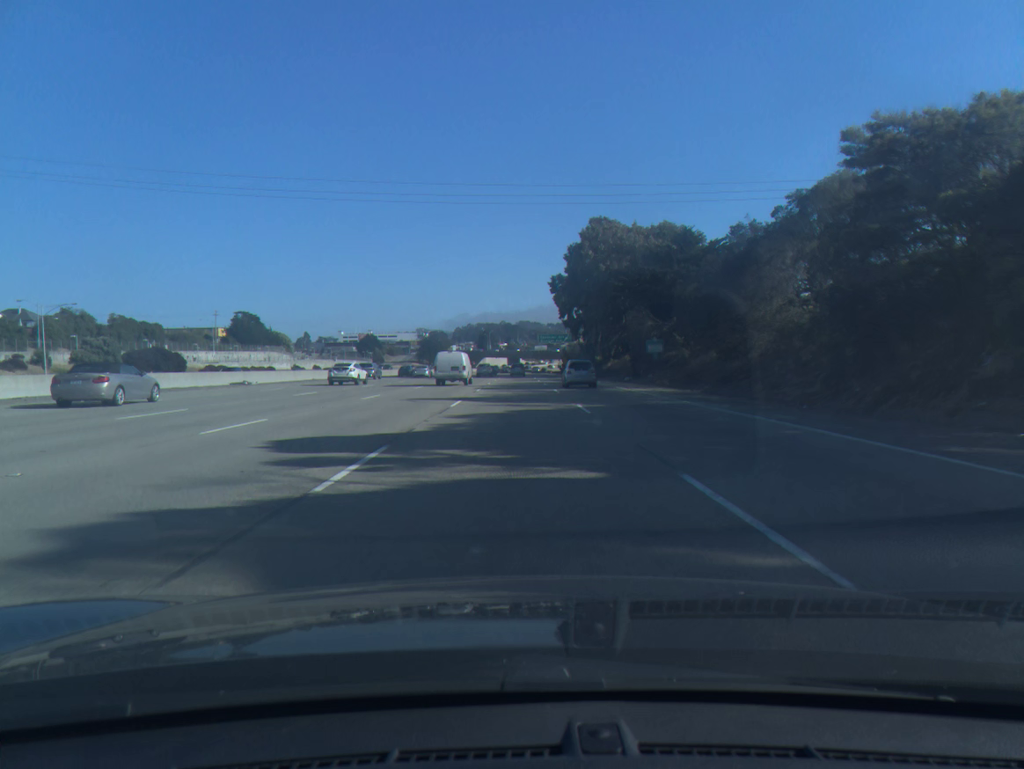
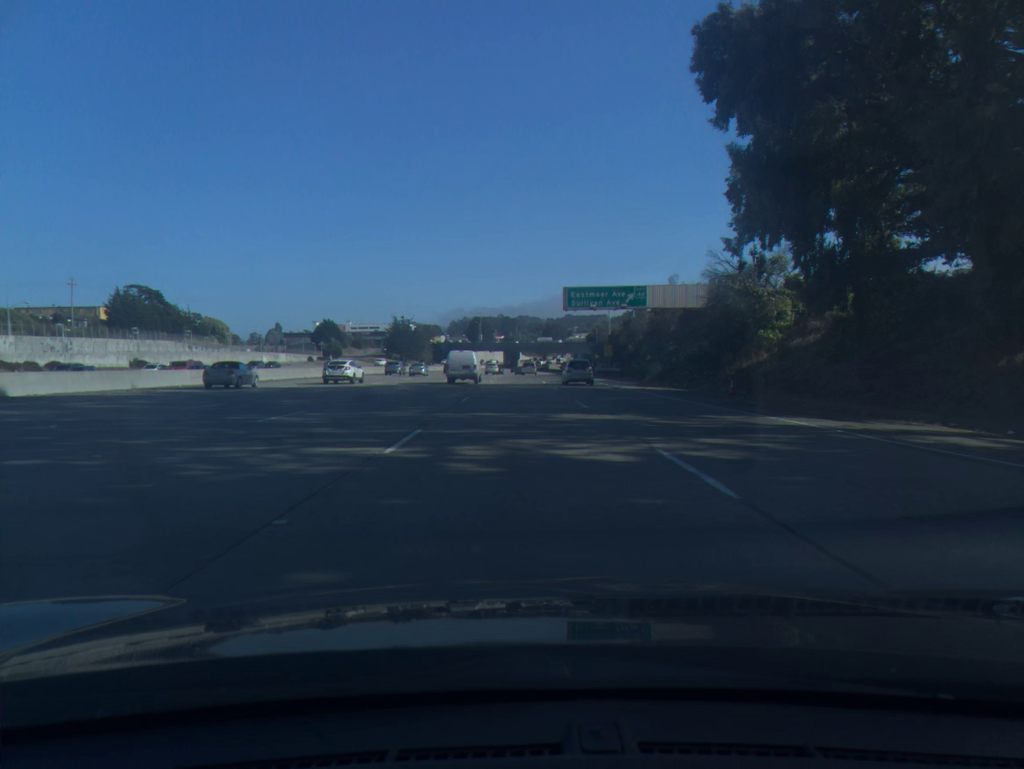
(-0.2, +85.2) m; 0°
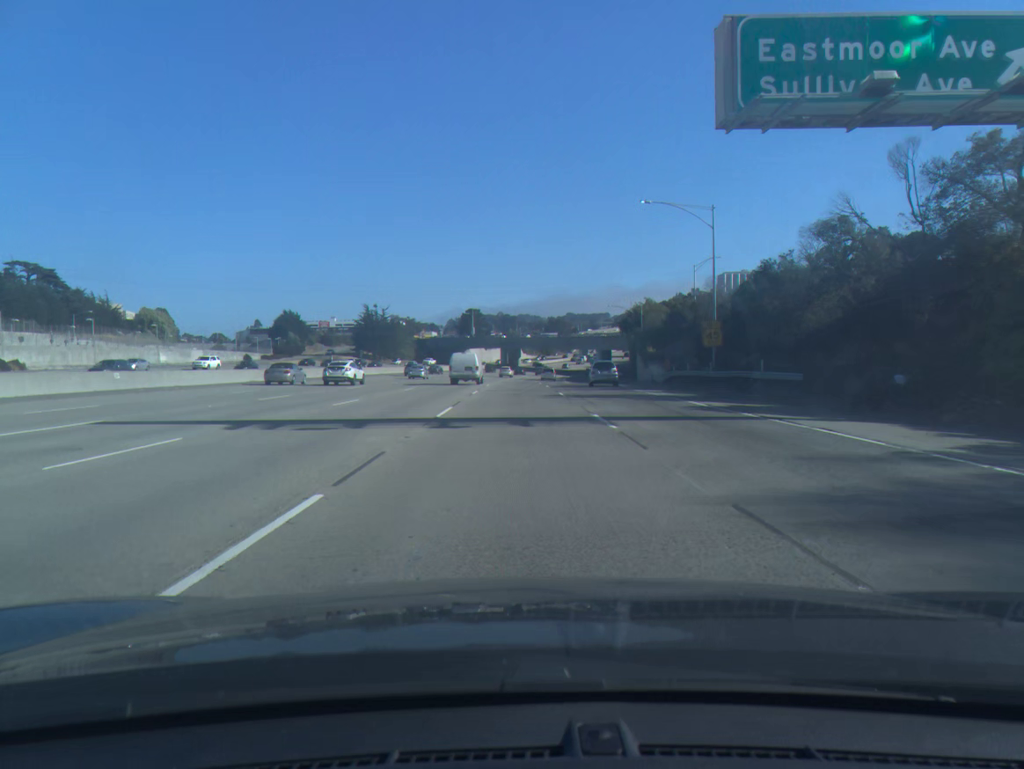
(-0.1, +51.2) m; 0°
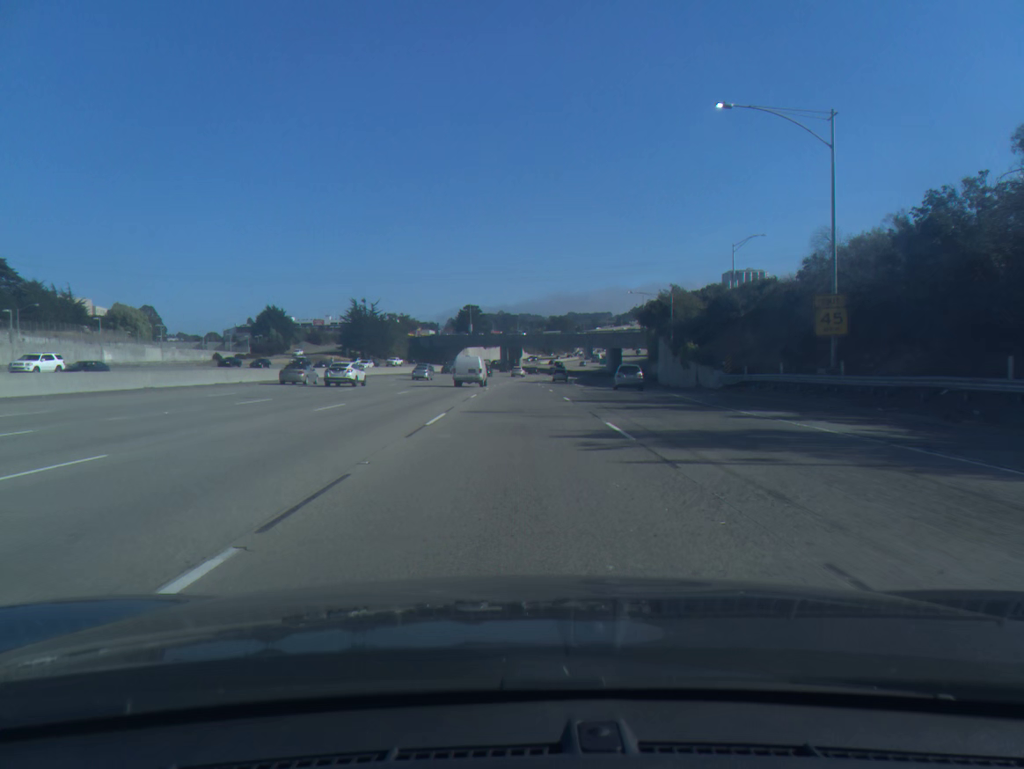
(0.0, +17.1) m; 0°
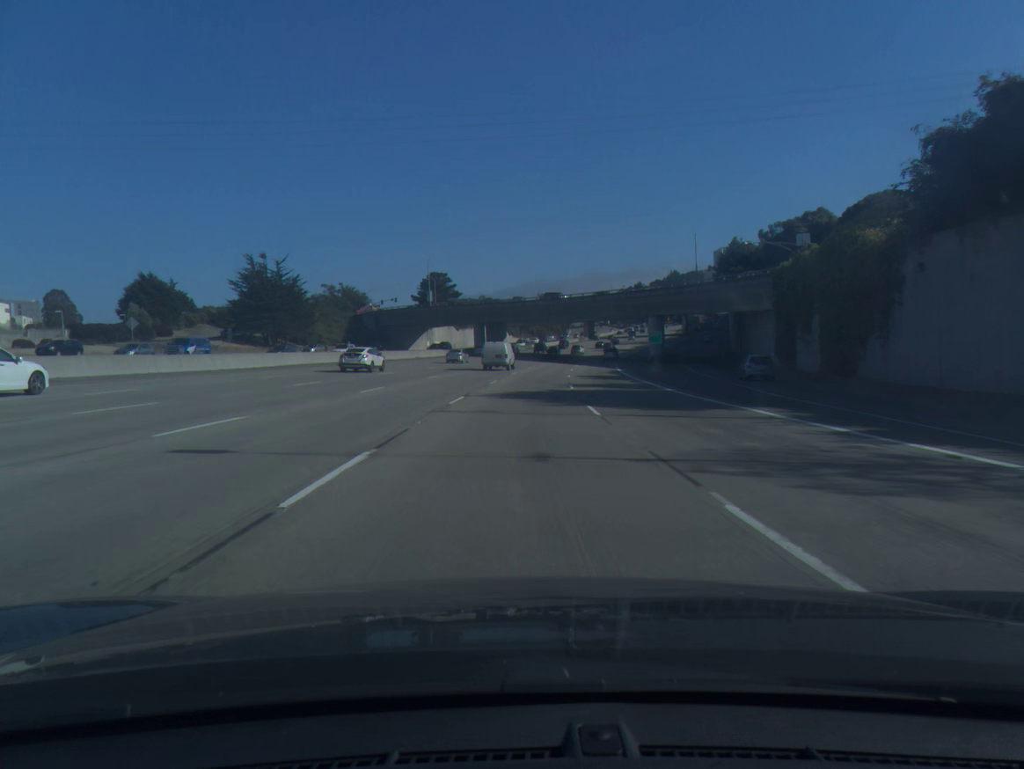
(+0.3, +68.2) m; +1°
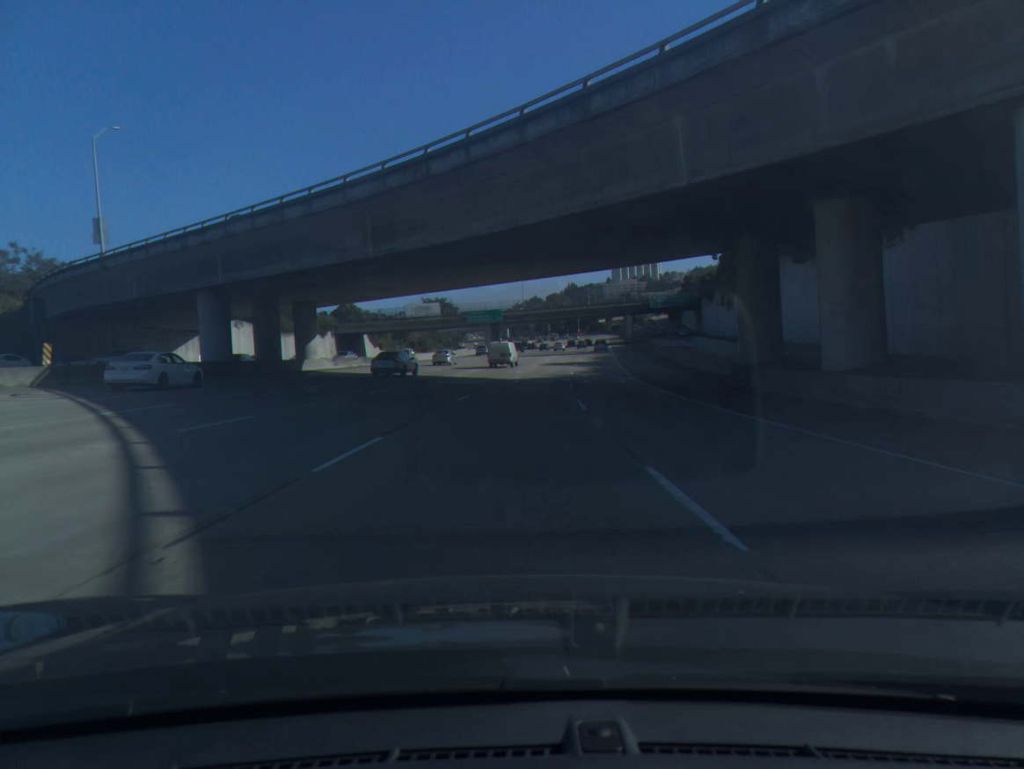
(+5.4, +85.1) m; +8°
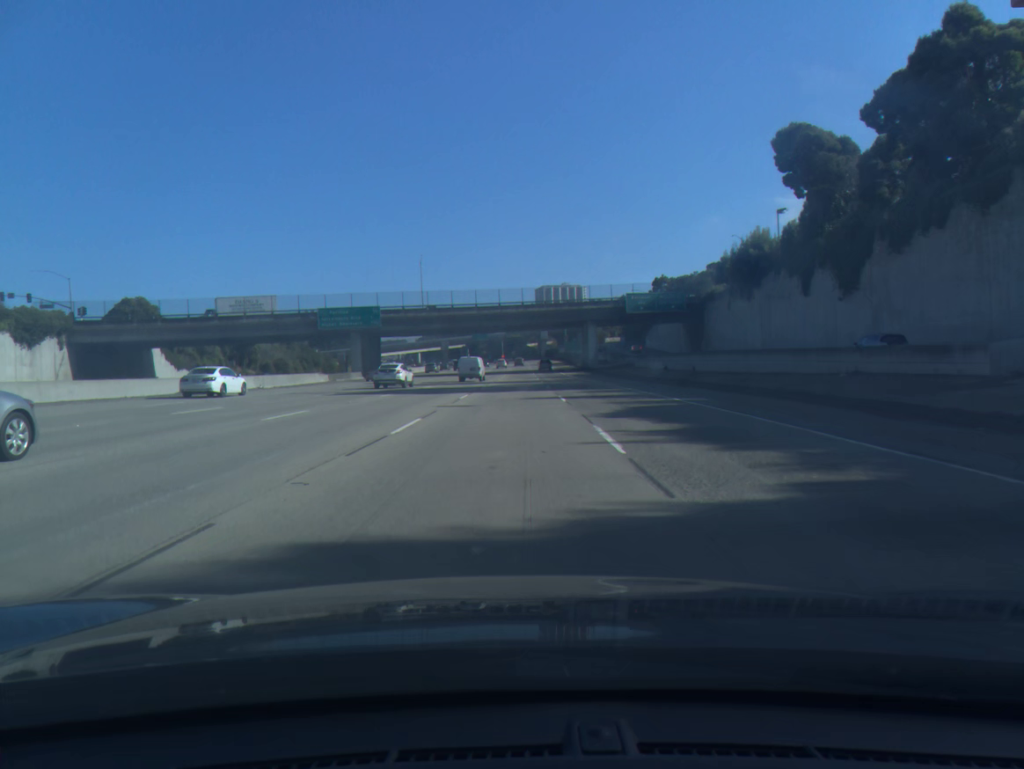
(+4.0, +67.7) m; +6°
